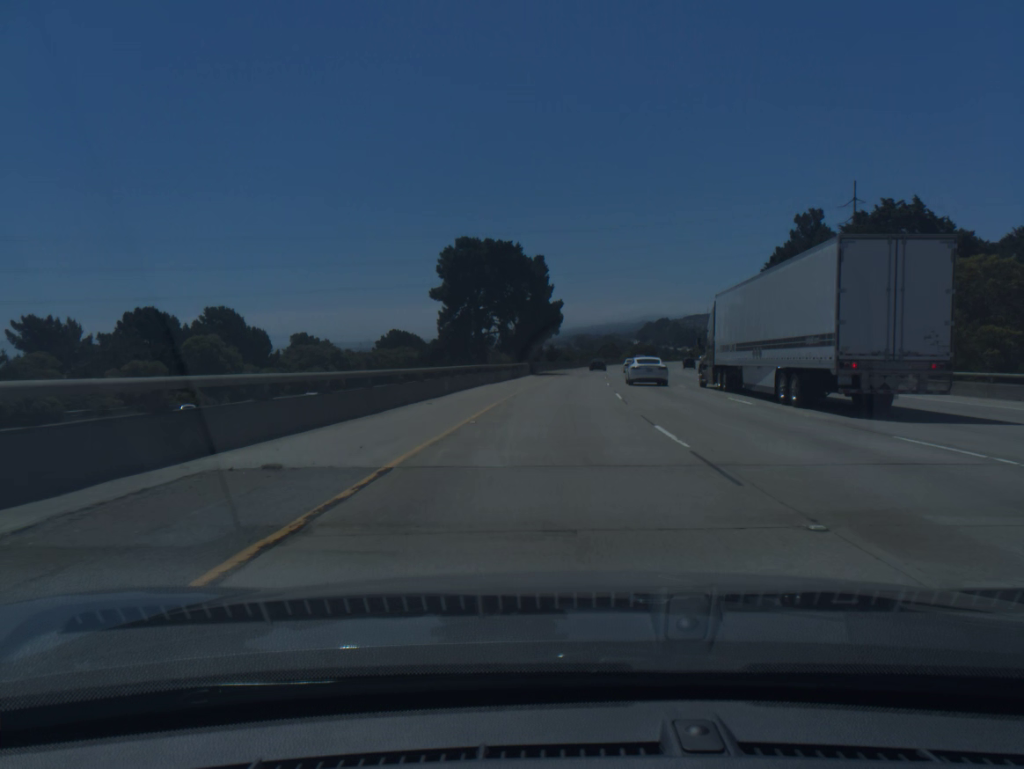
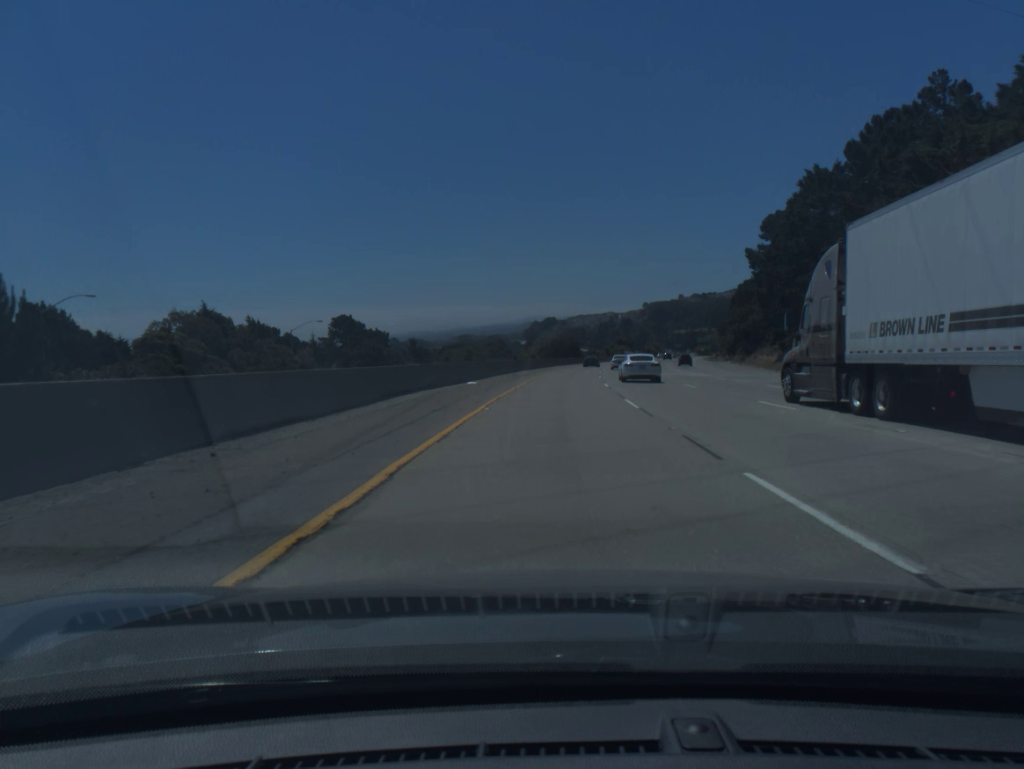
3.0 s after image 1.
(+7.3, +98.8) m; +8°
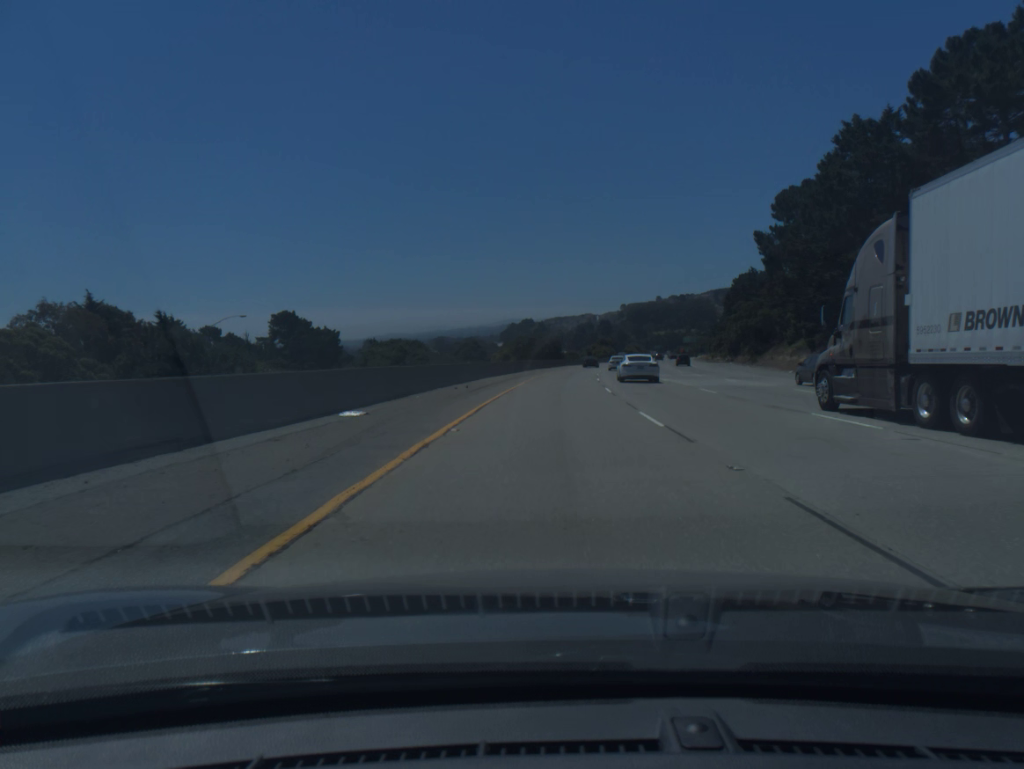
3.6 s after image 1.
(+0.3, +19.8) m; +2°
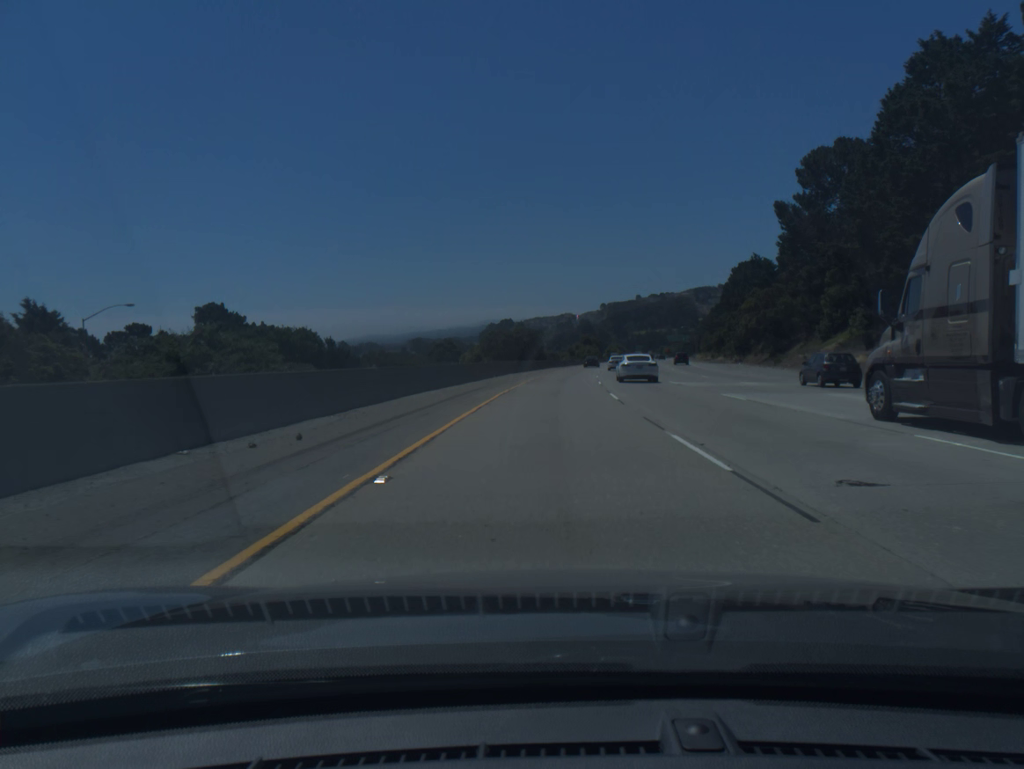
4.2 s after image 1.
(+0.3, +19.8) m; +1°
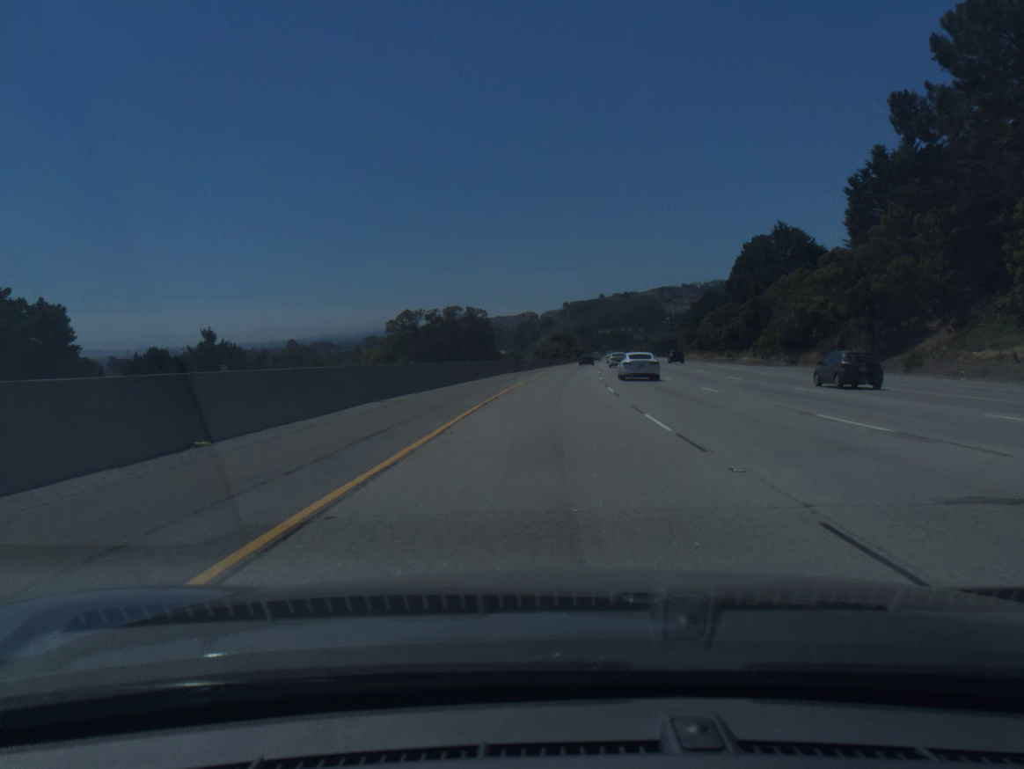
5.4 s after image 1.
(+0.9, +39.5) m; +3°
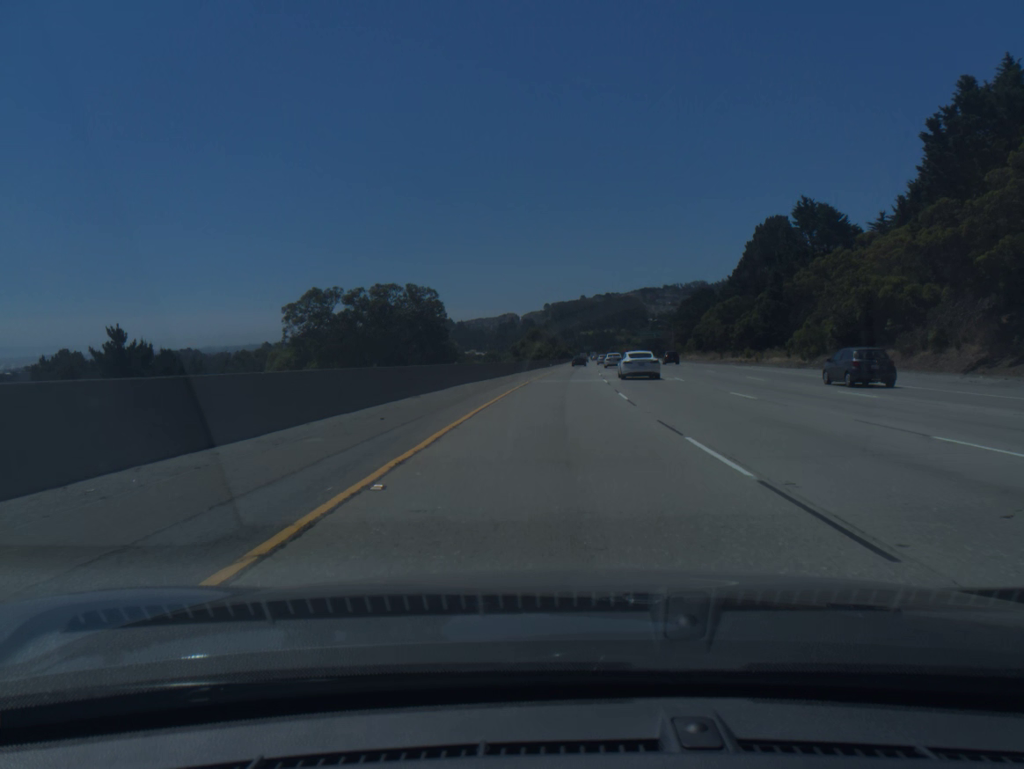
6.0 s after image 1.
(+0.2, +19.8) m; +1°
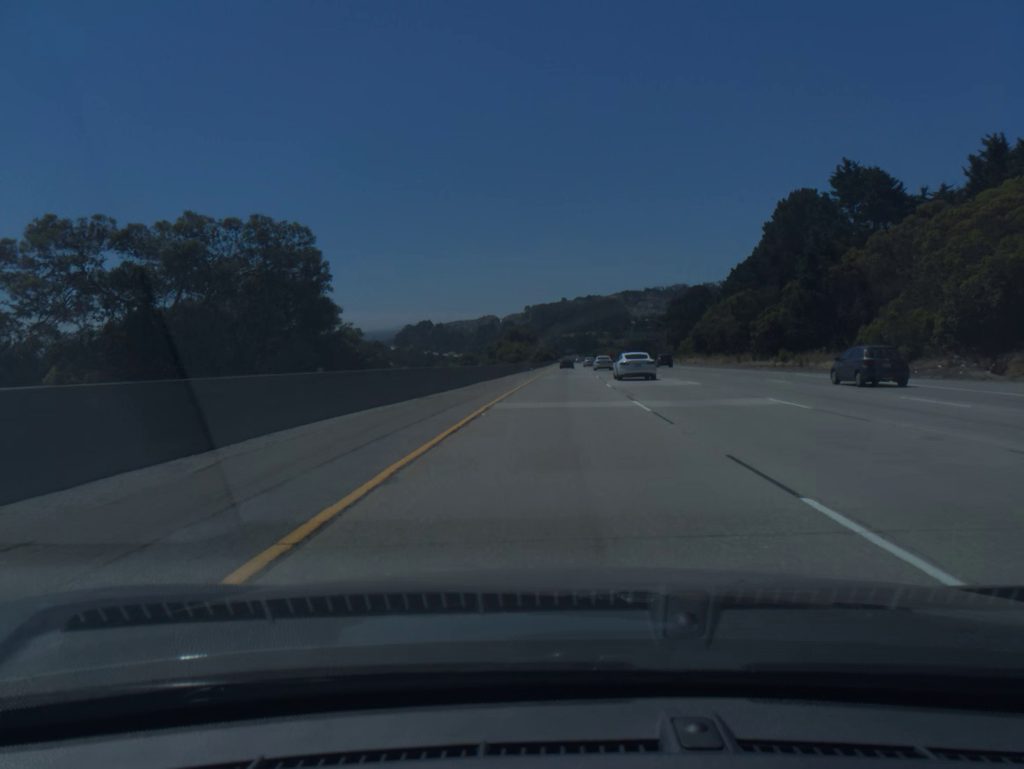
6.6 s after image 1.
(+0.2, +19.8) m; +1°
